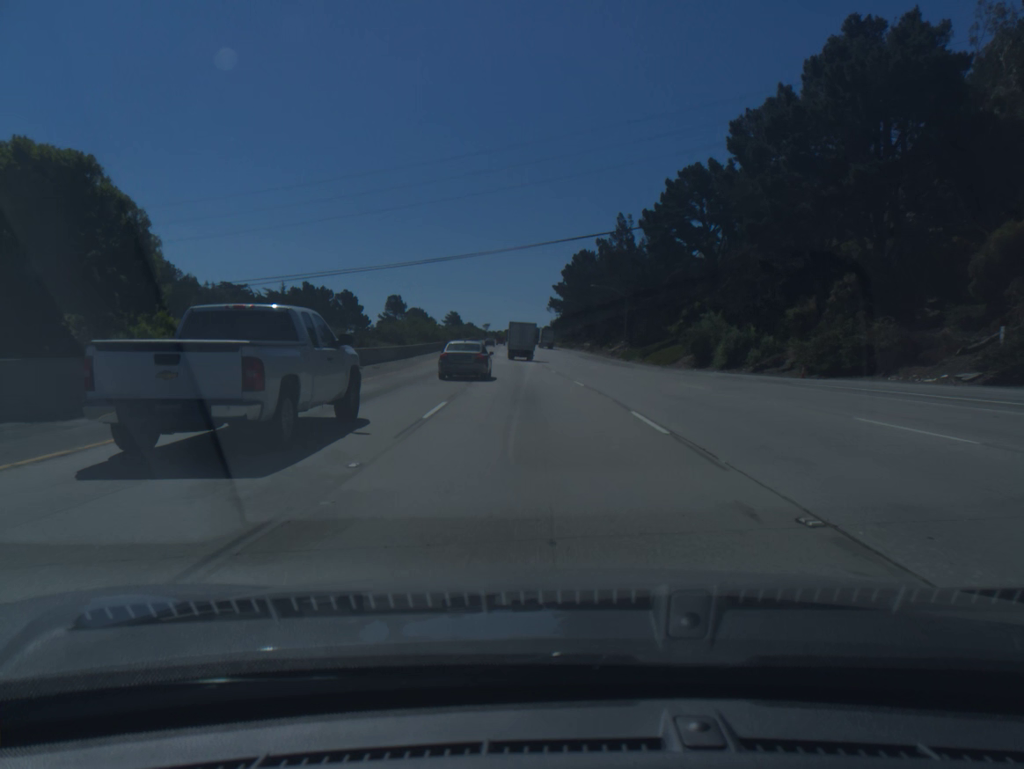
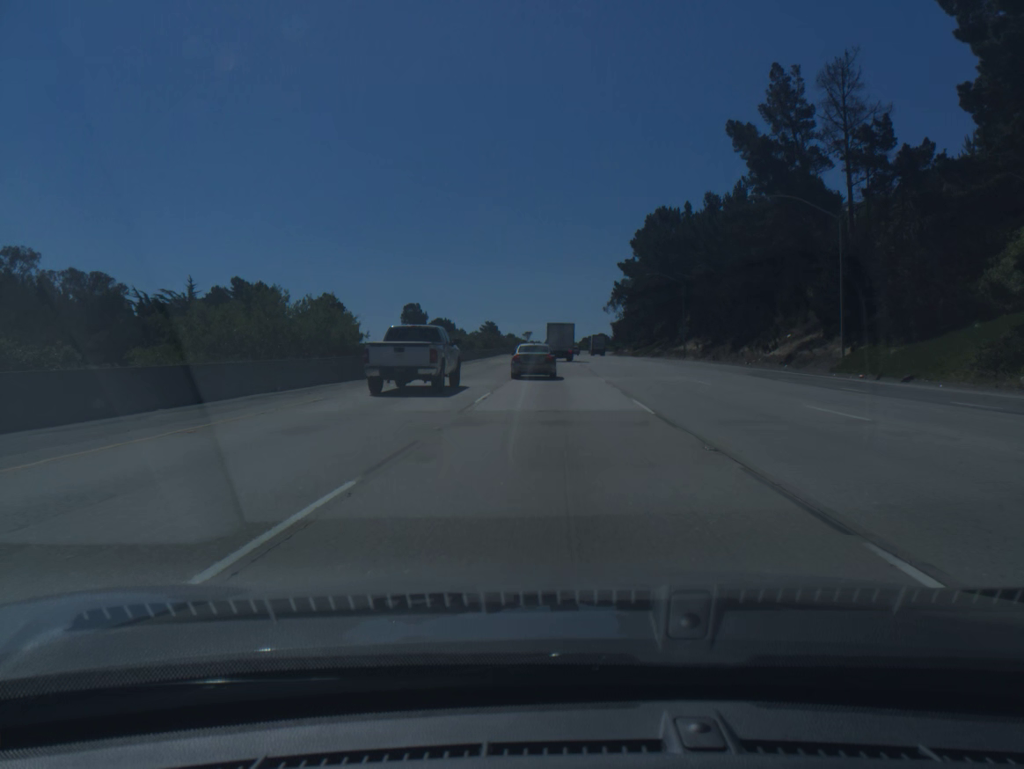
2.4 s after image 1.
(-2.7, +68.6) m; -4°
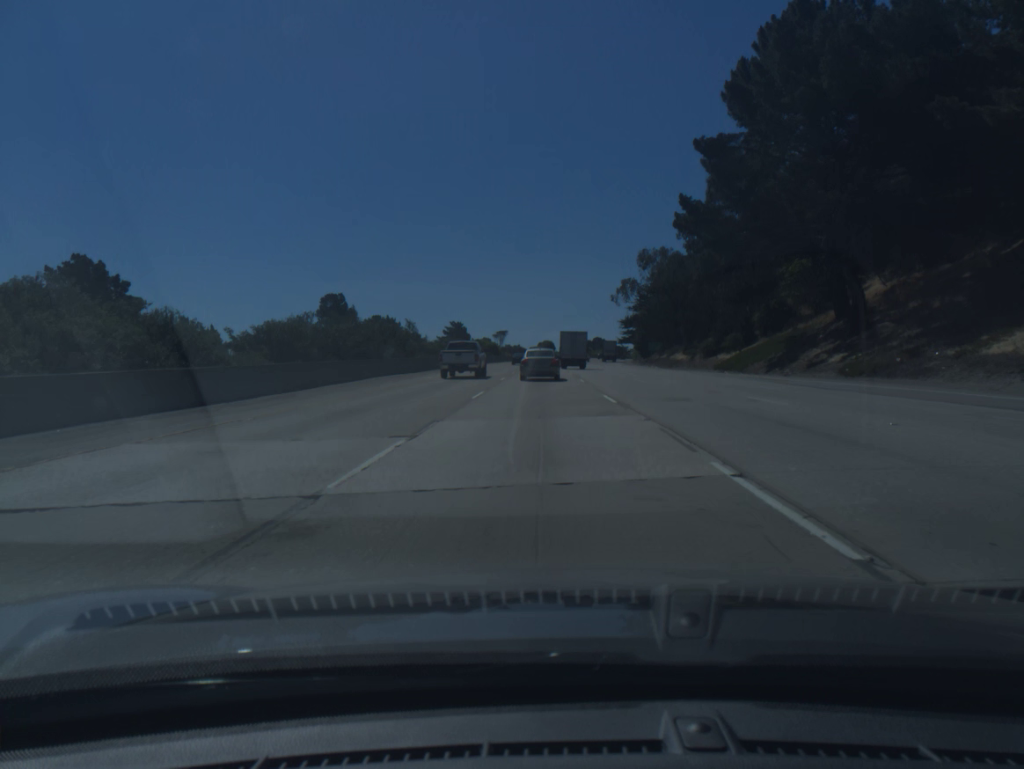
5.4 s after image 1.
(+1.0, +84.3) m; +1°
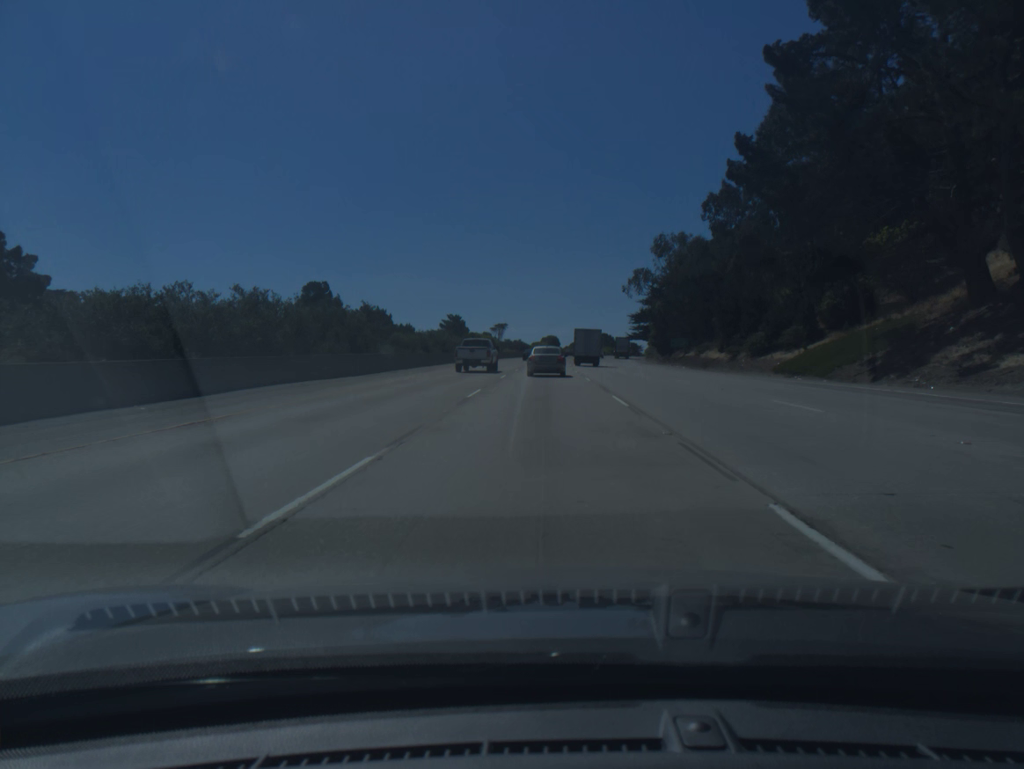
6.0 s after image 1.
(-0.1, +16.5) m; 0°
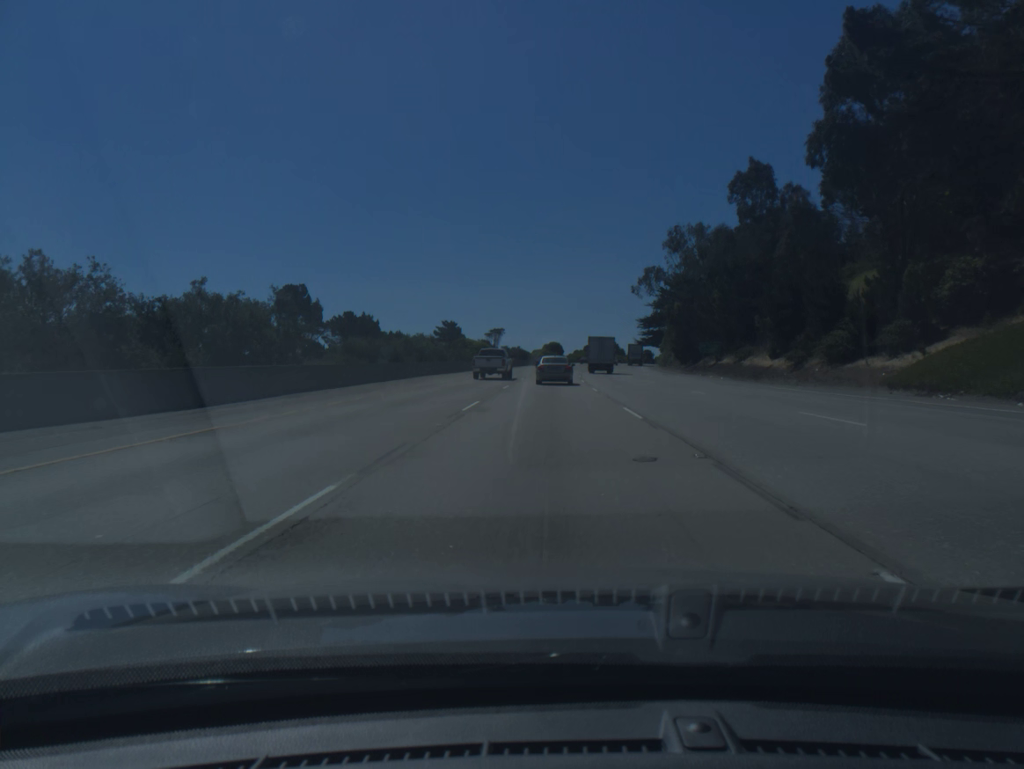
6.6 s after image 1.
(0.0, +16.4) m; 0°
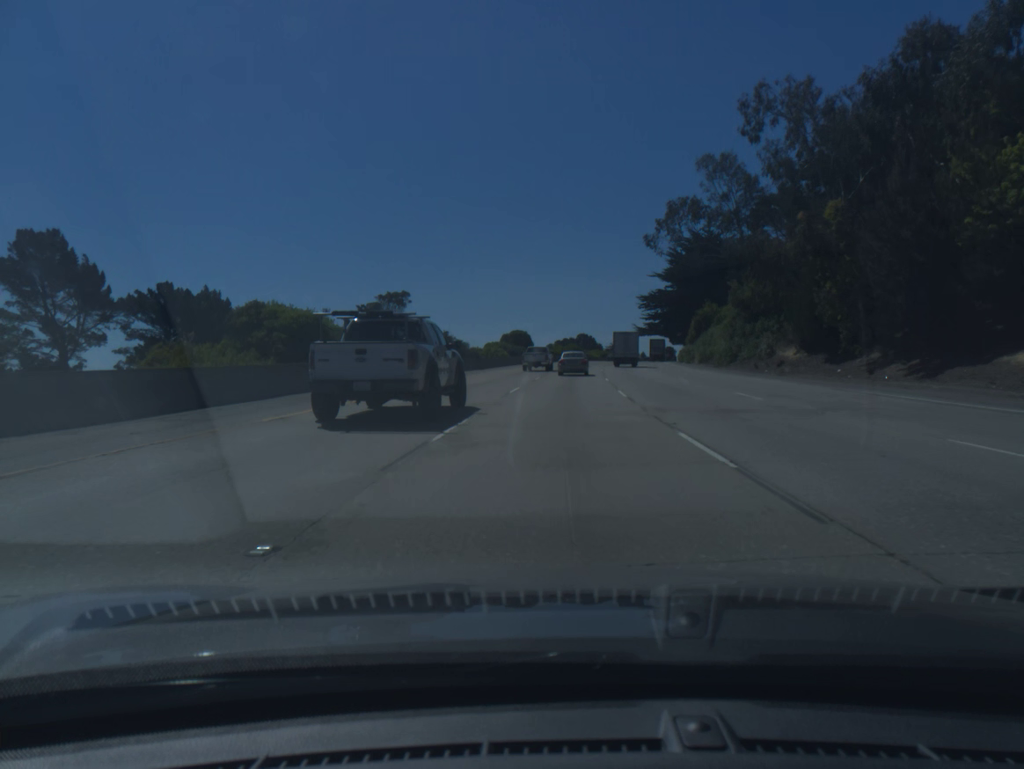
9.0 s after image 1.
(+0.8, +65.2) m; +2°
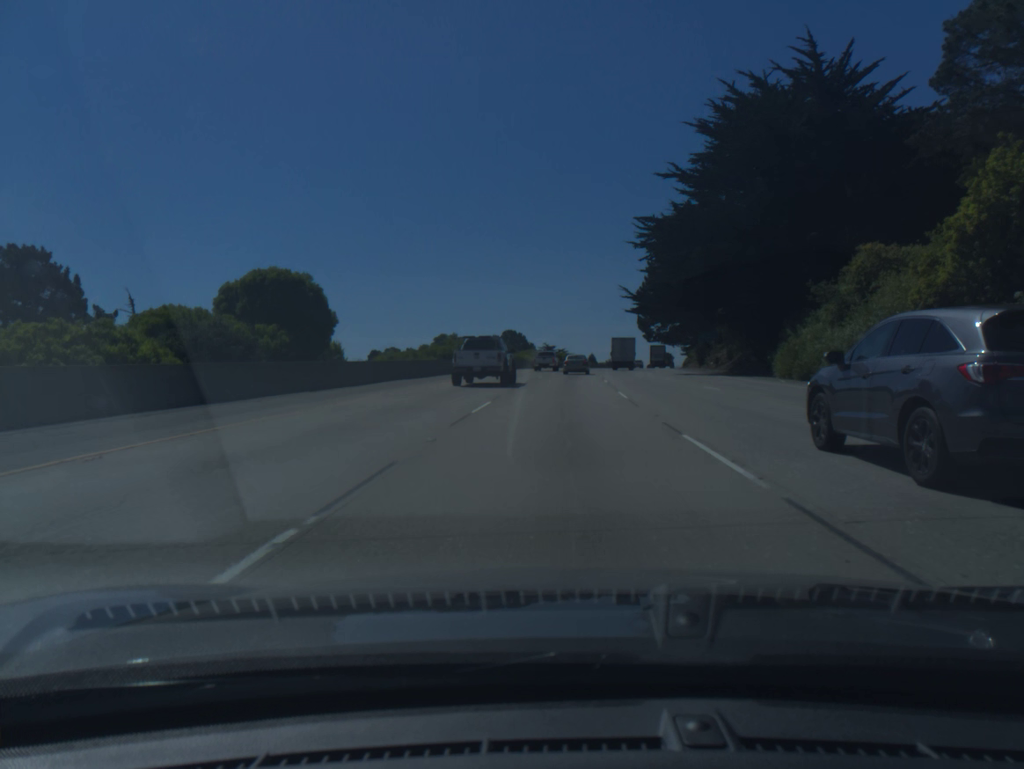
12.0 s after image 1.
(+4.1, +82.1) m; +5°
